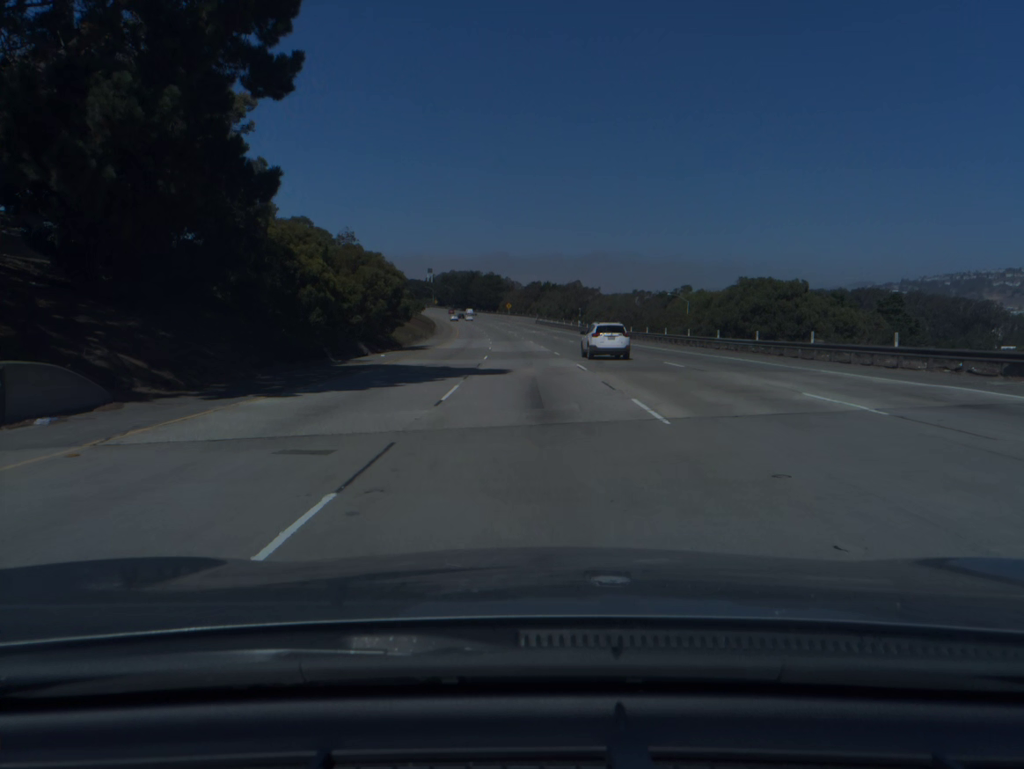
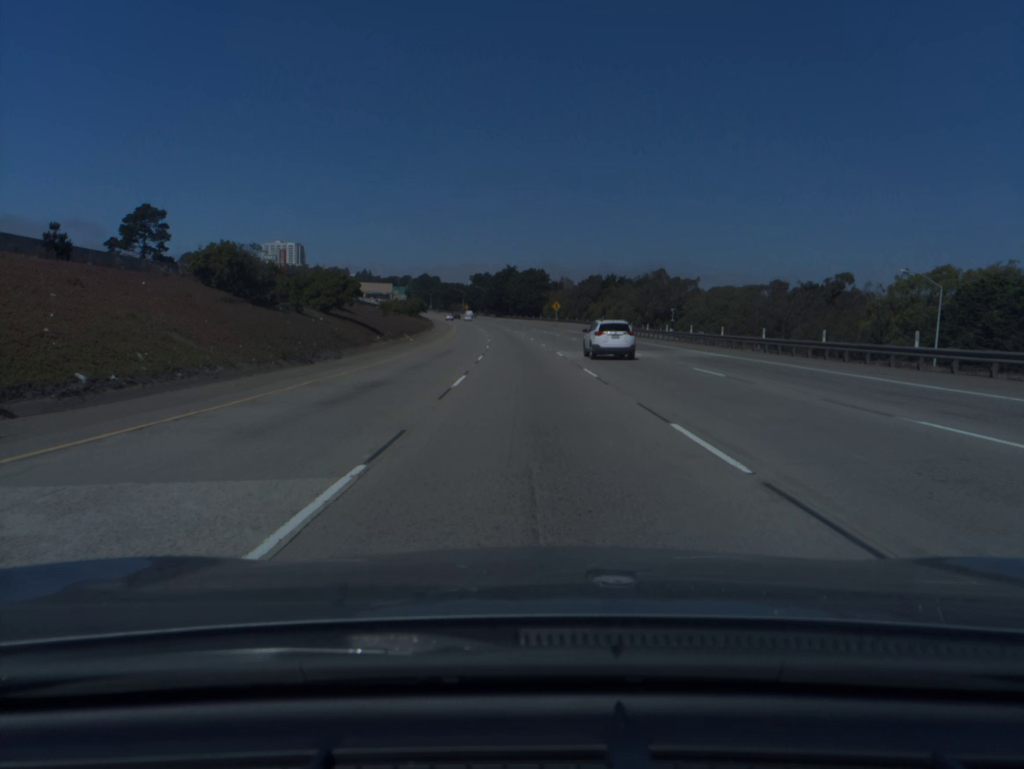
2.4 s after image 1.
(-2.3, +77.1) m; -3°
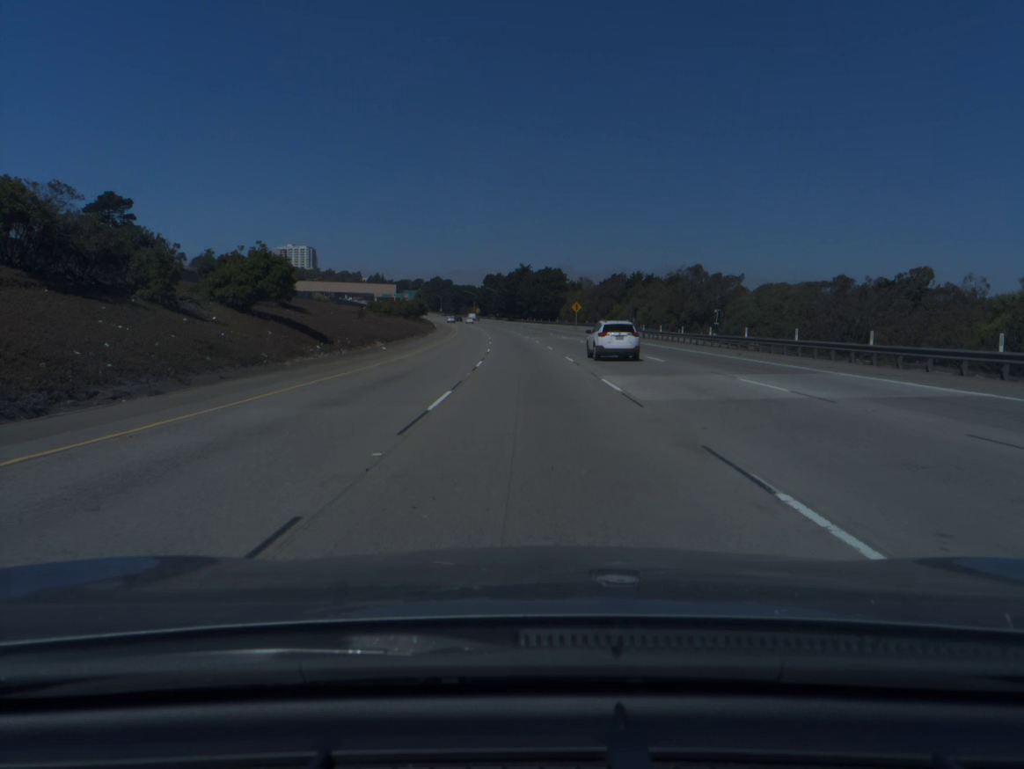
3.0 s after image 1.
(-0.1, +19.2) m; -1°
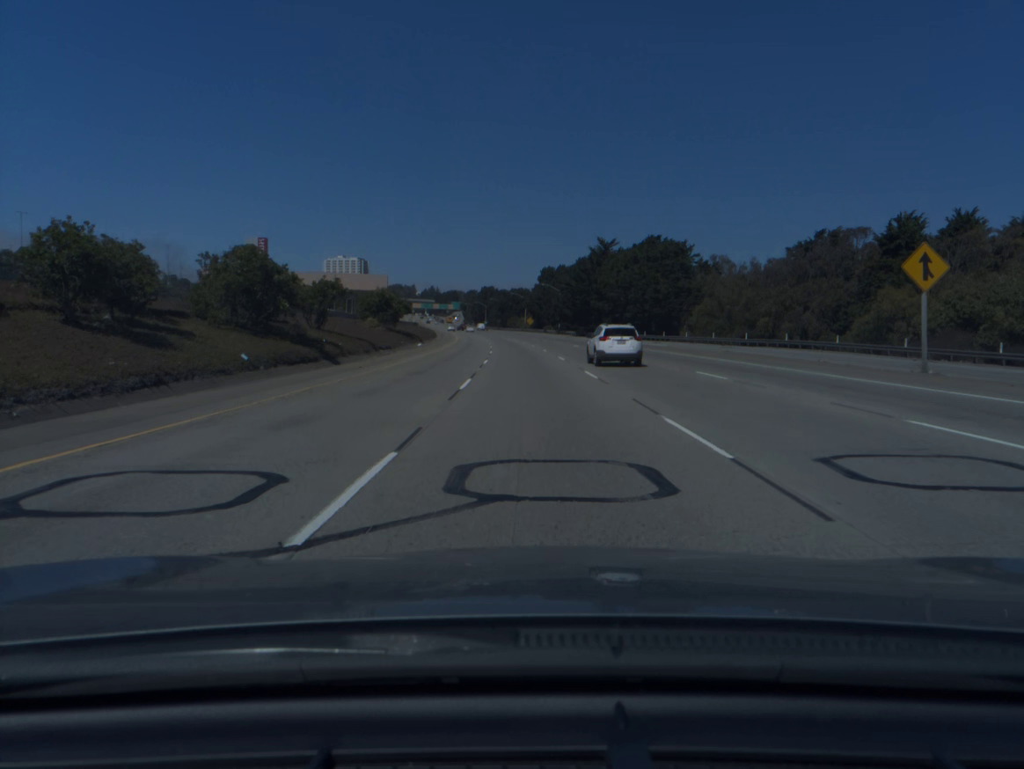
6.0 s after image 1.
(-3.8, +96.1) m; -5°
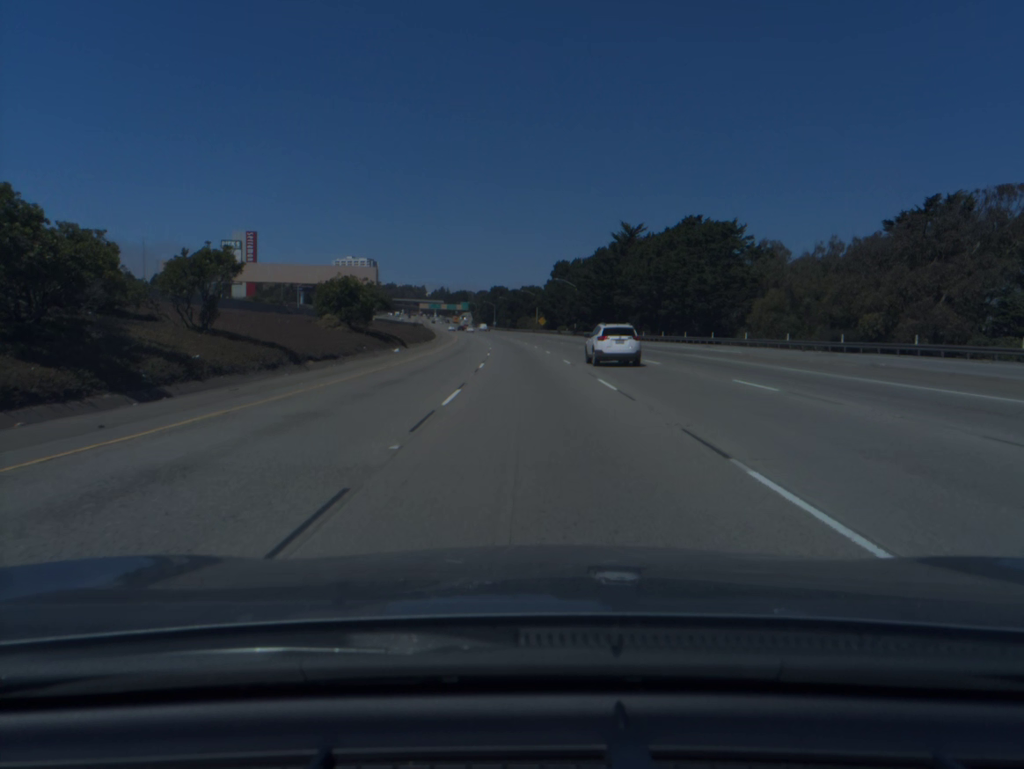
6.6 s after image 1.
(-0.1, +19.3) m; -1°
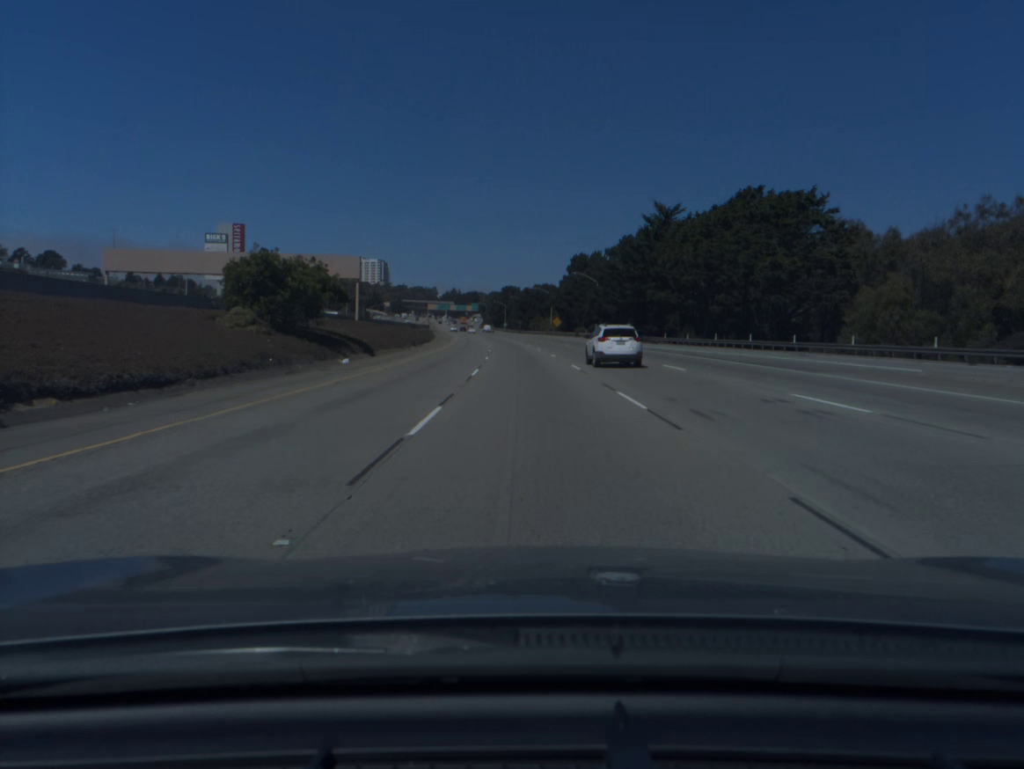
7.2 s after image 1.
(-0.1, +19.3) m; -1°
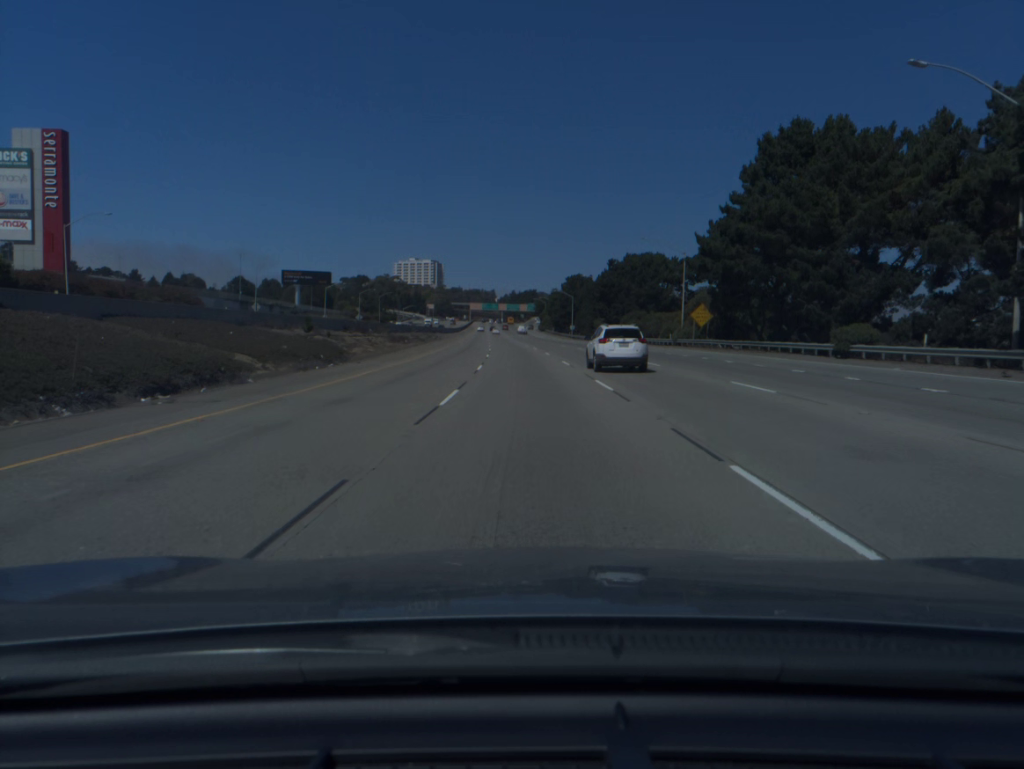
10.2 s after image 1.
(-3.8, +96.9) m; -5°
